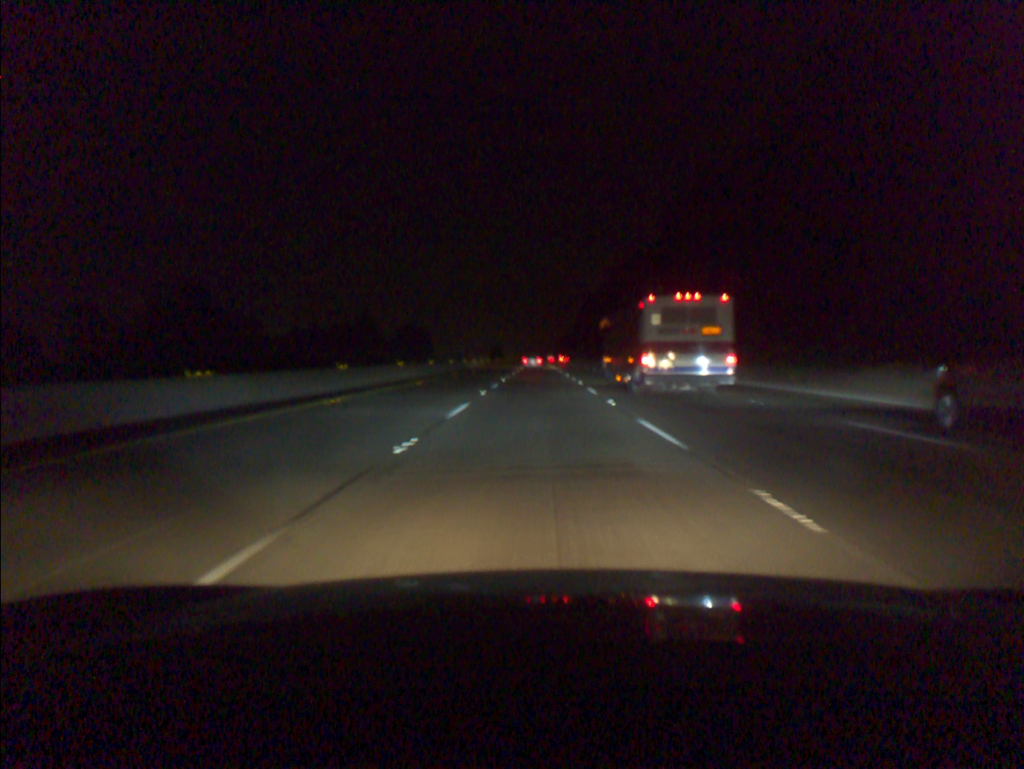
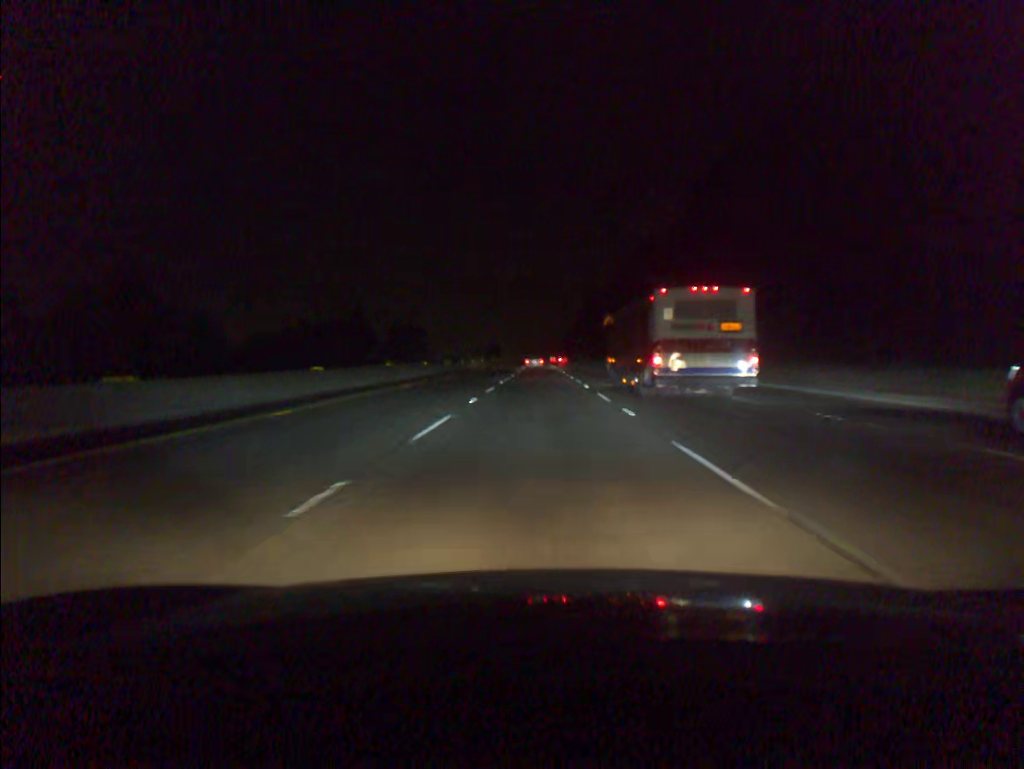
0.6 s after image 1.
(0.0, +18.7) m; 0°
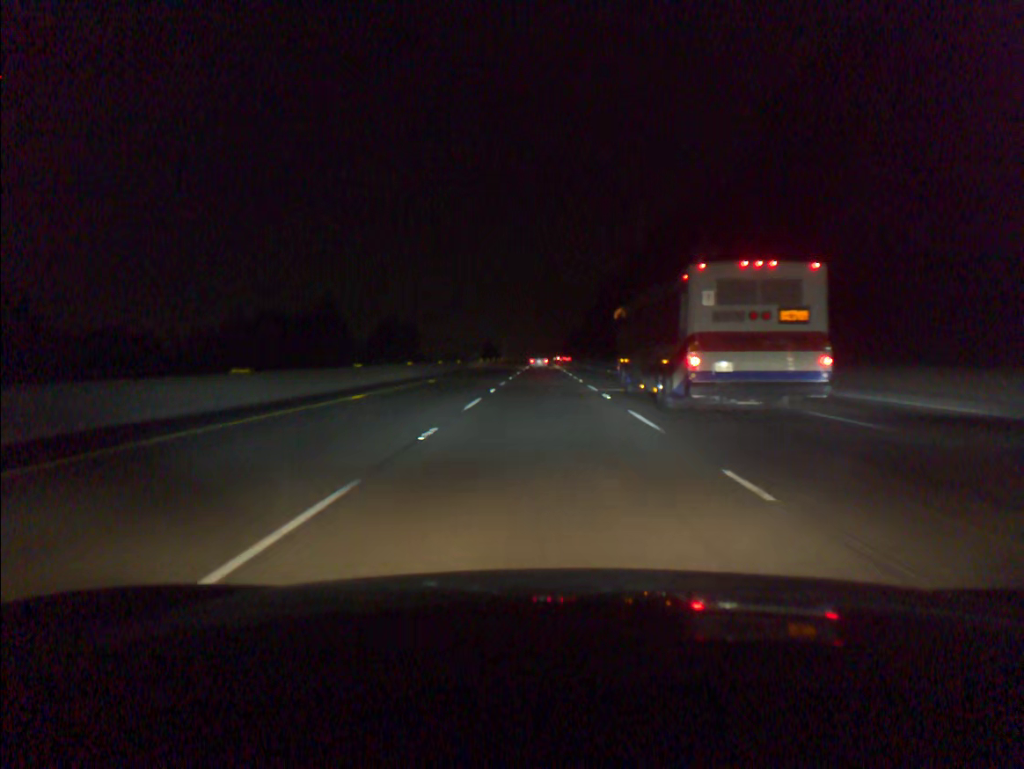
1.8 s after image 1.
(-0.1, +37.5) m; 0°
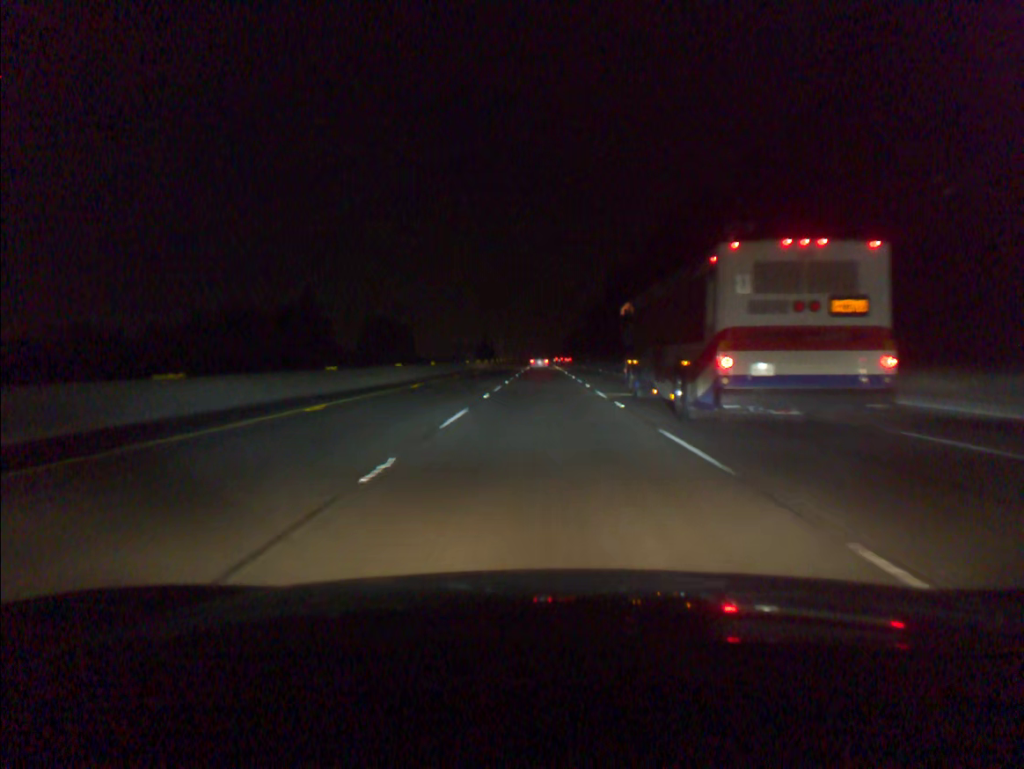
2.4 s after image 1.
(0.0, +18.9) m; 0°
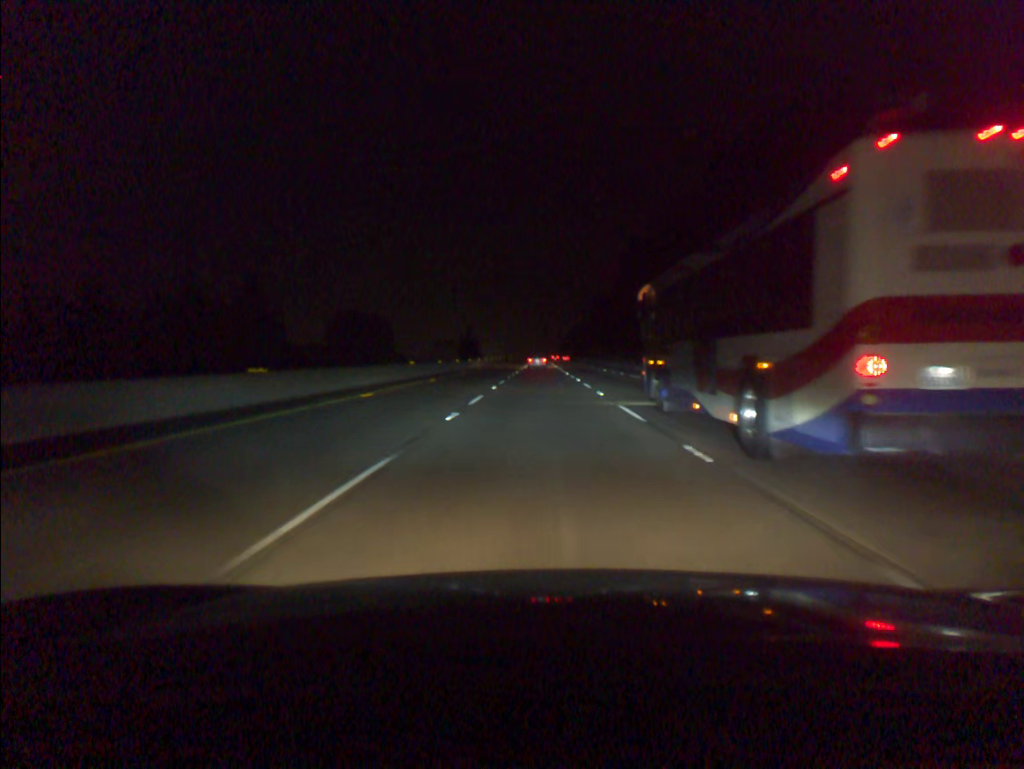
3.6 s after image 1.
(0.0, +37.9) m; 0°
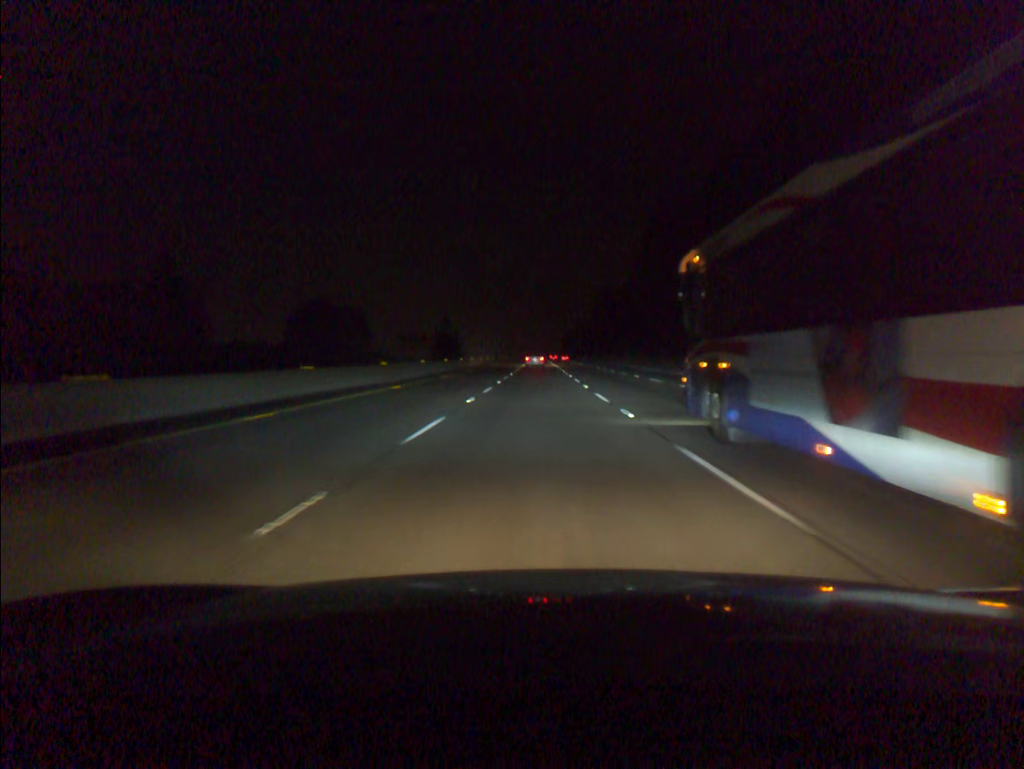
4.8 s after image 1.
(0.0, +38.0) m; 0°
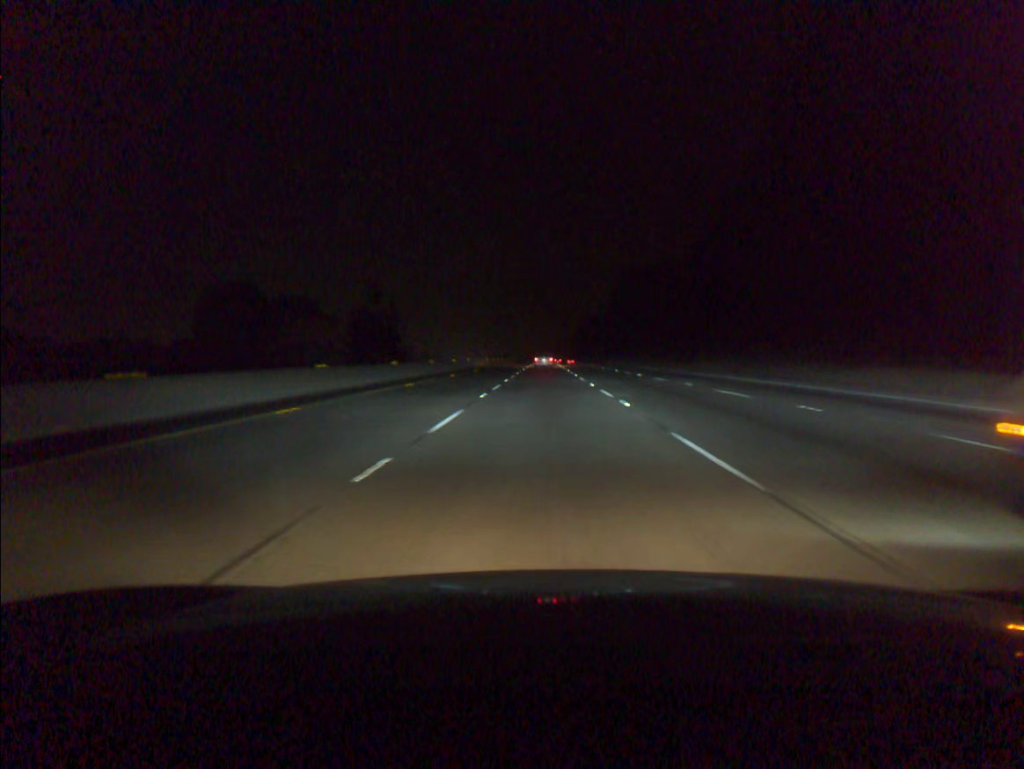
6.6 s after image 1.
(-0.2, +57.2) m; 0°
